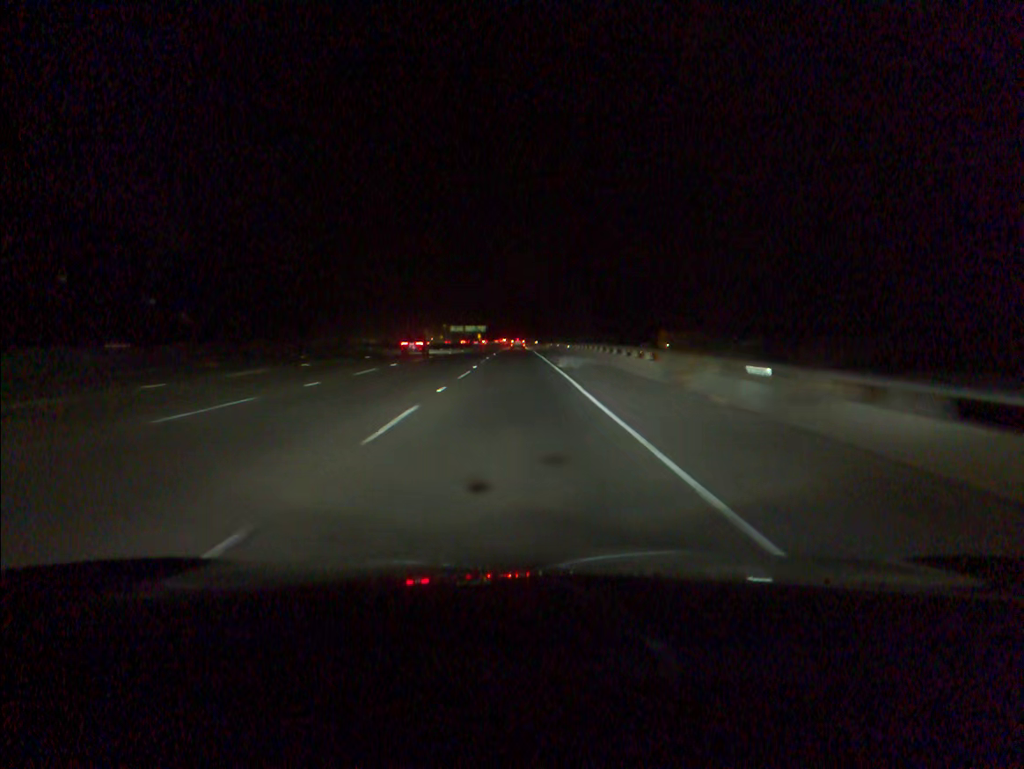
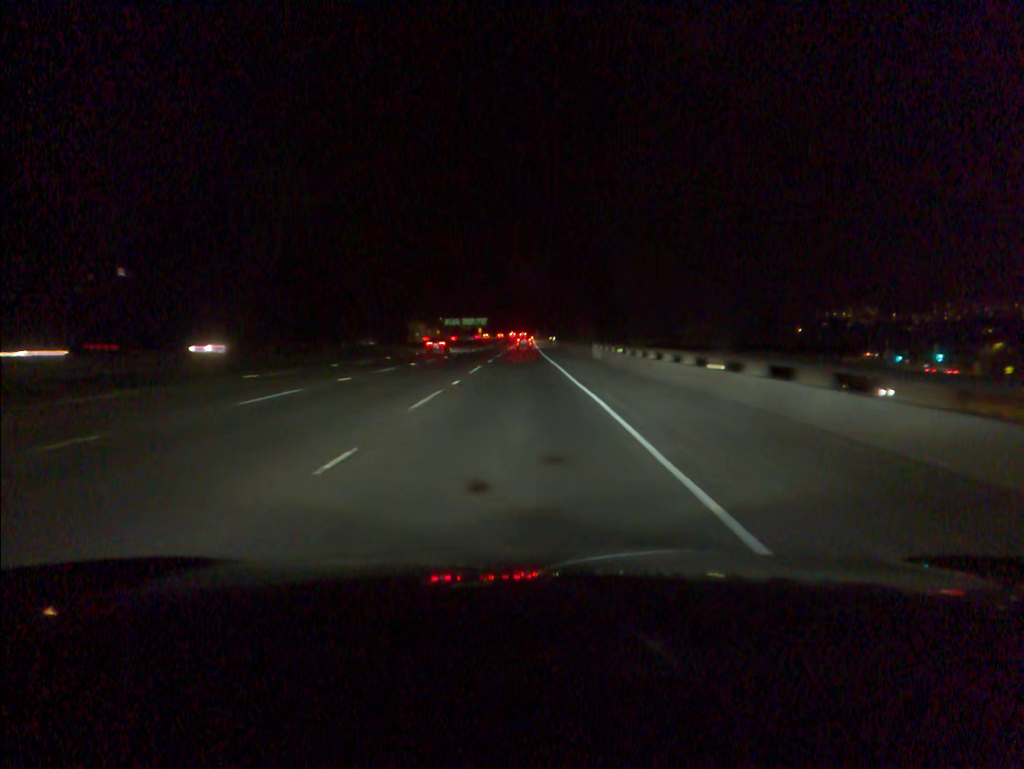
(-0.2, +69.3) m; 0°
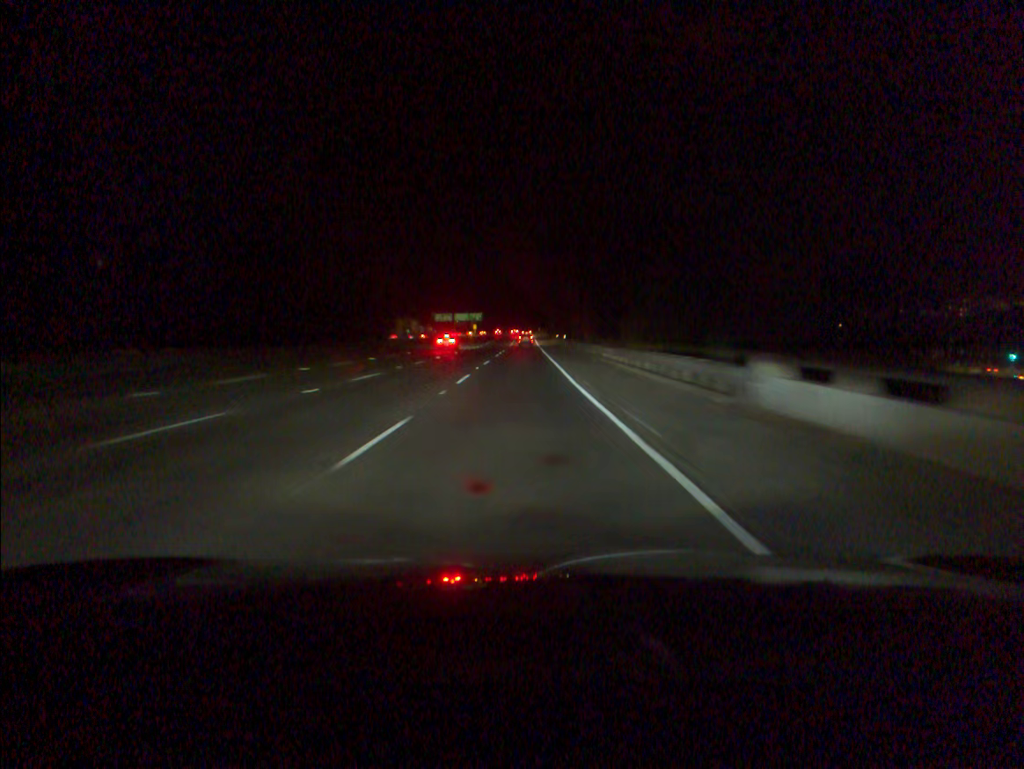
(0.0, +34.8) m; 0°
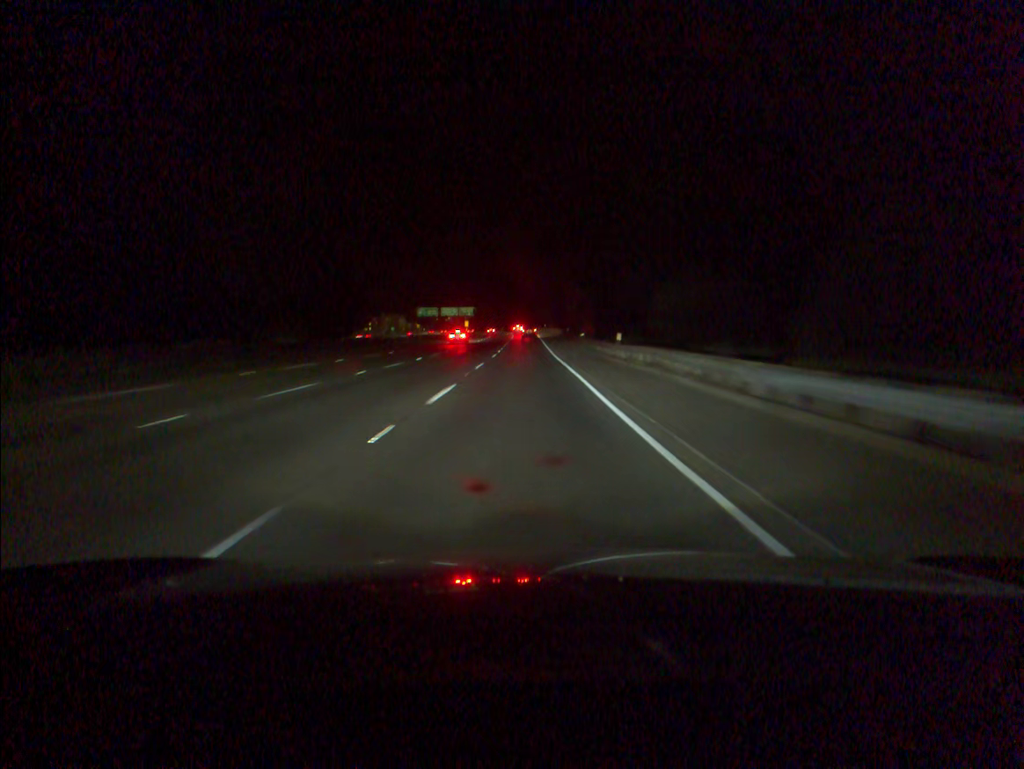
(+0.1, +51.8) m; 0°
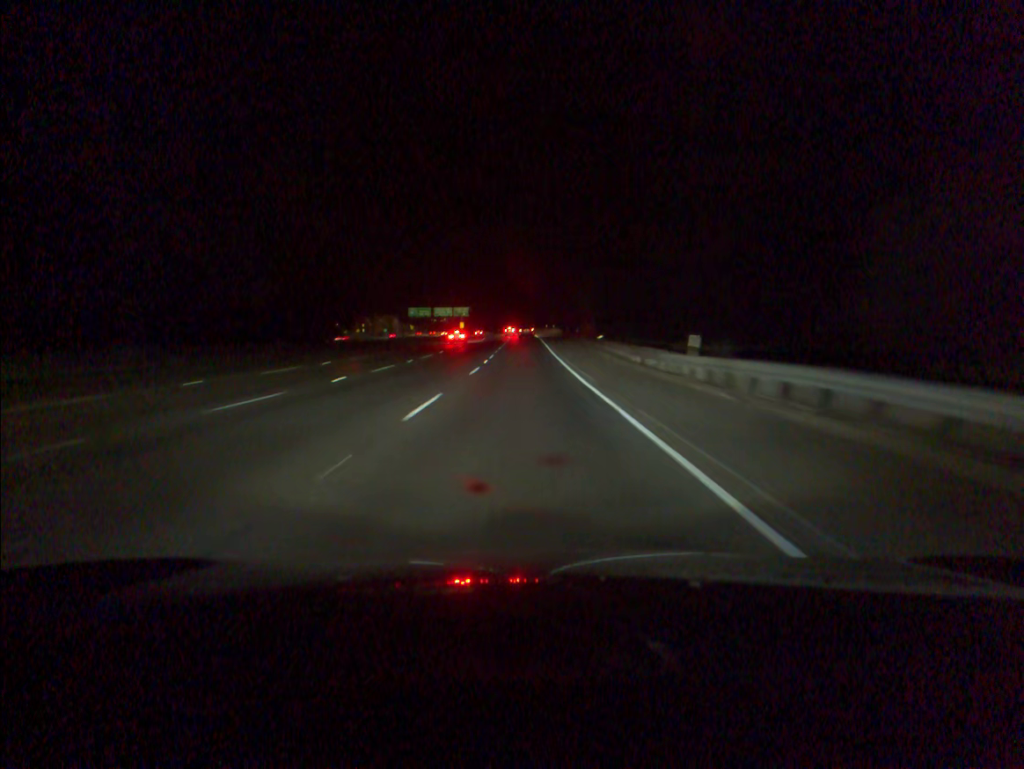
(0.0, +17.4) m; 0°
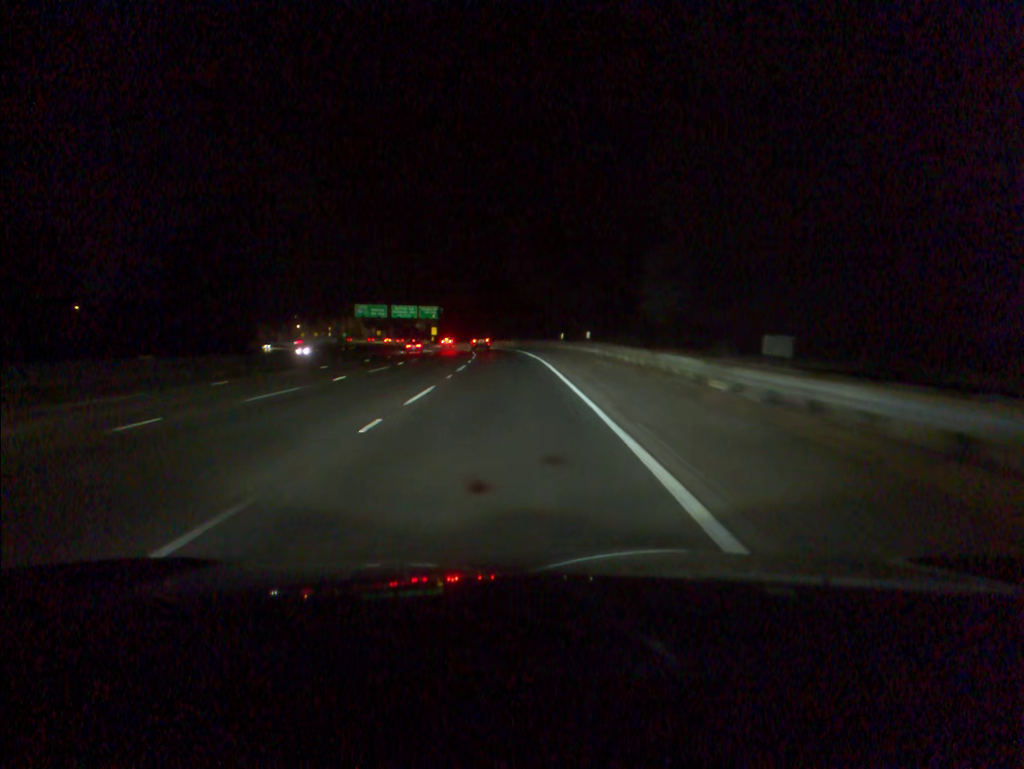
(+0.3, +69.8) m; 0°
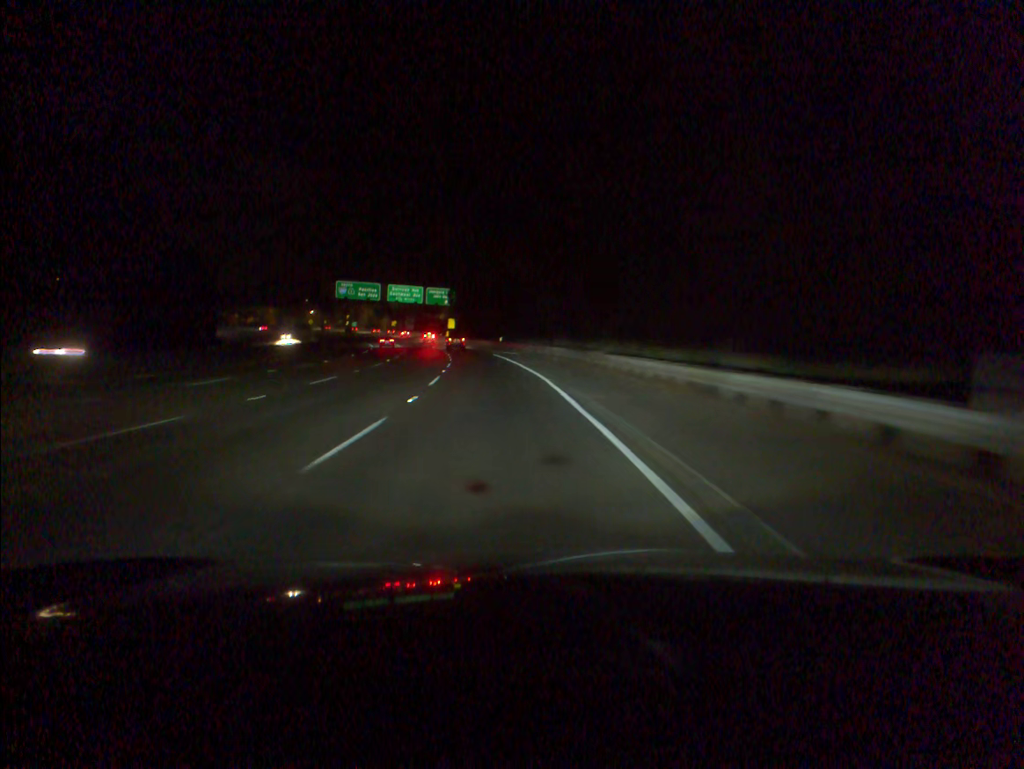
(-1.0, +51.4) m; -3°
